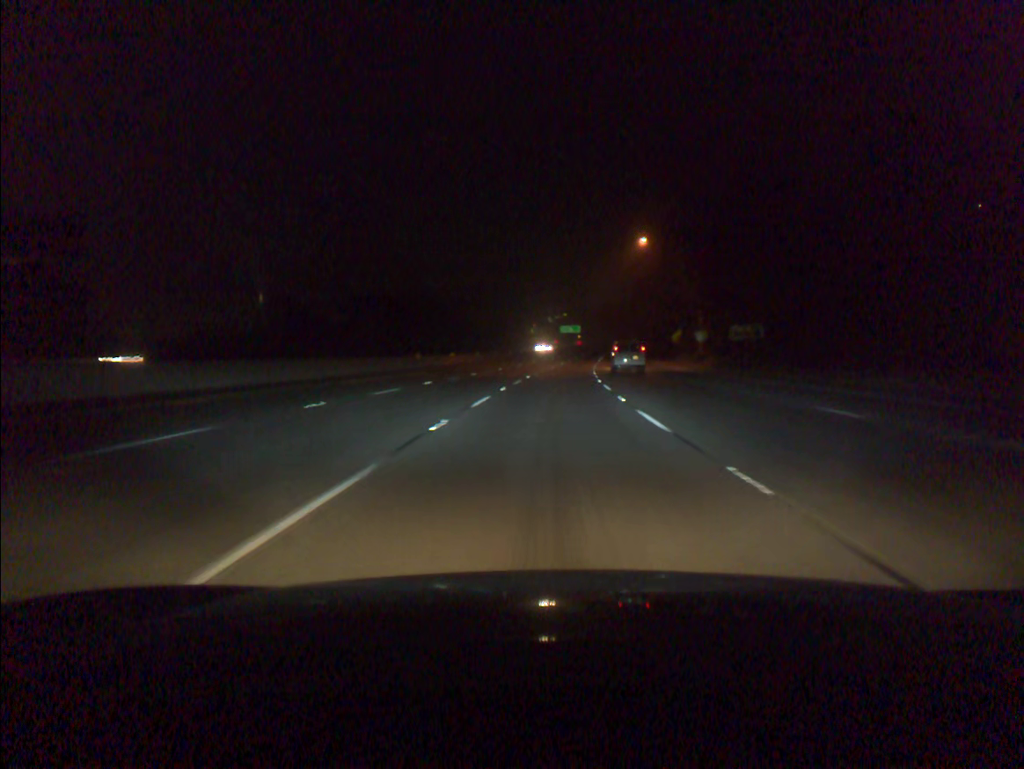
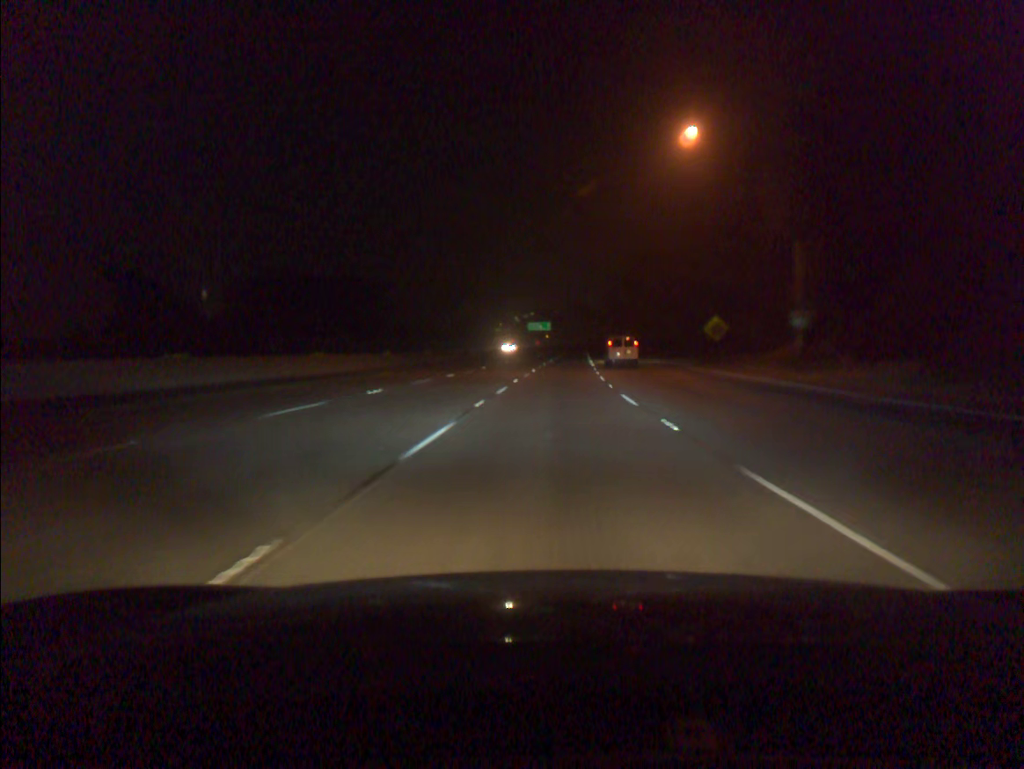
(+0.8, +37.8) m; +2°
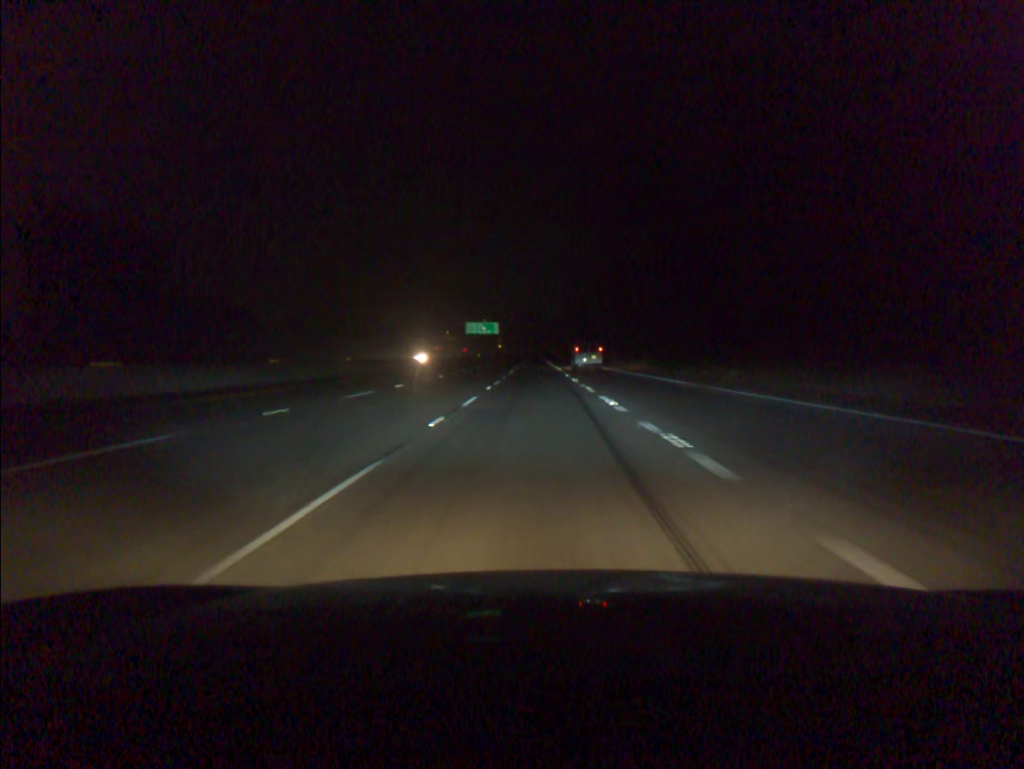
(+2.8, +75.3) m; +3°
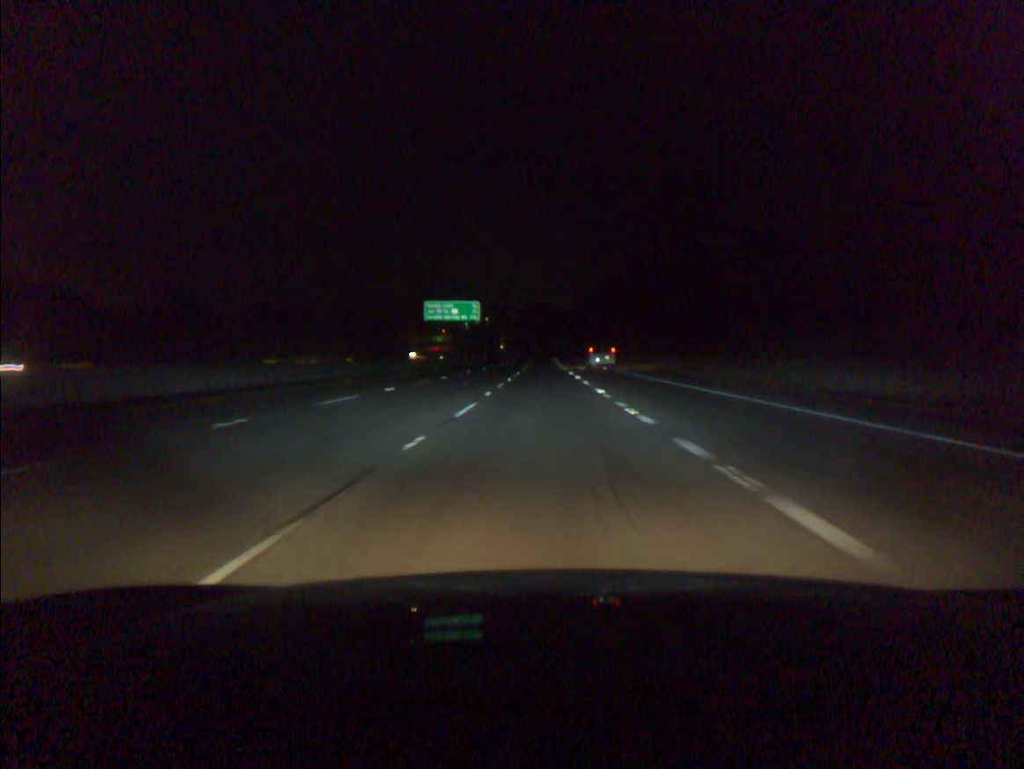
(-0.4, +74.7) m; -1°
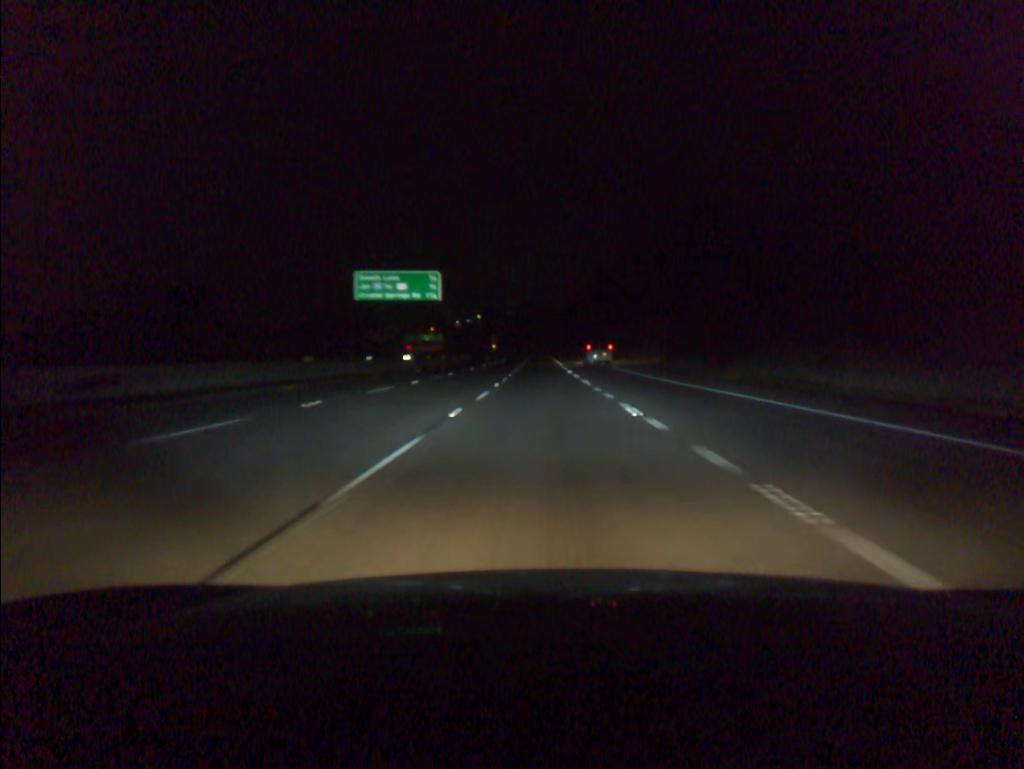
(+0.1, +37.3) m; 0°
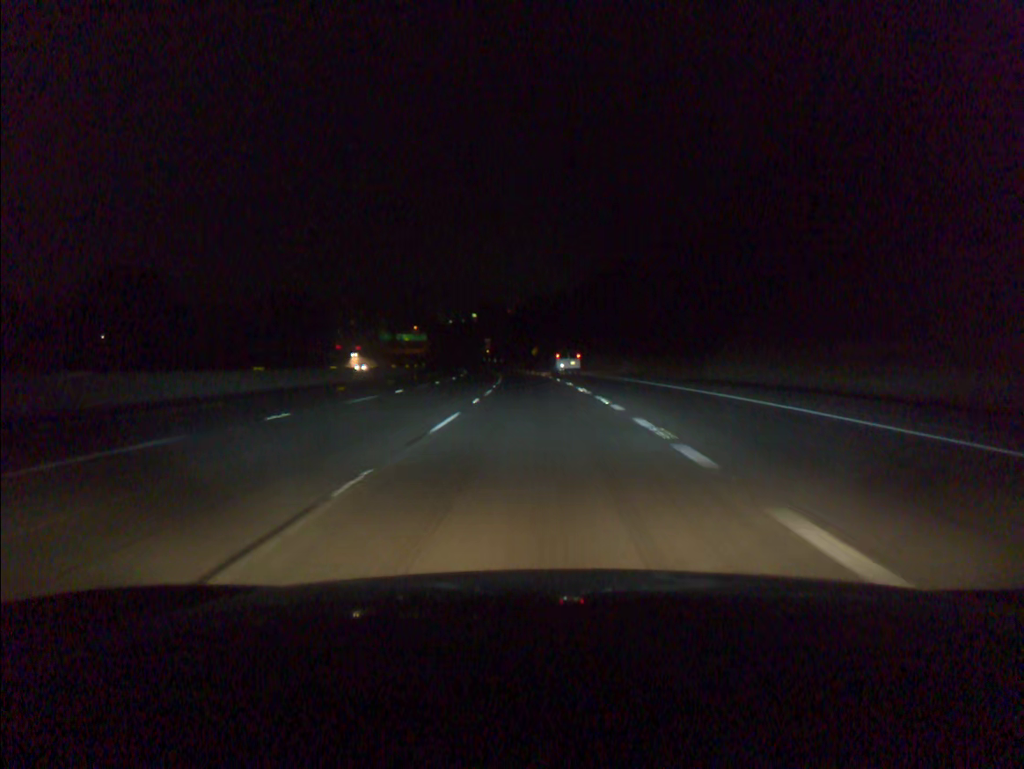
(0.0, +93.5) m; -1°
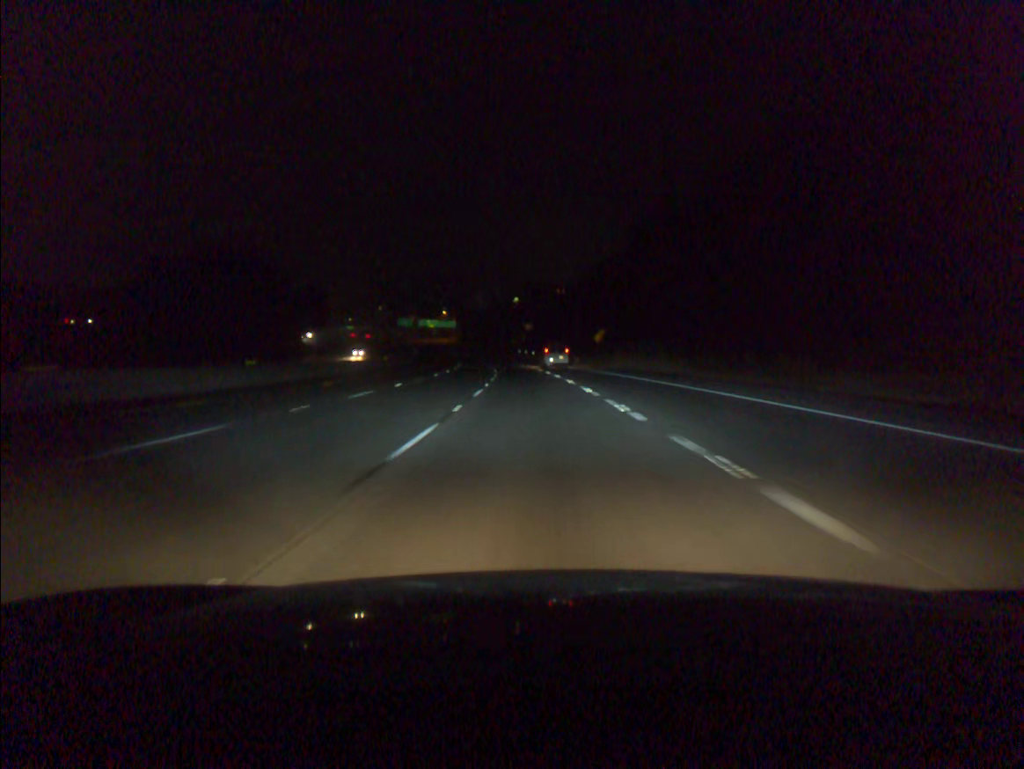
(-2.1, +74.9) m; -3°
